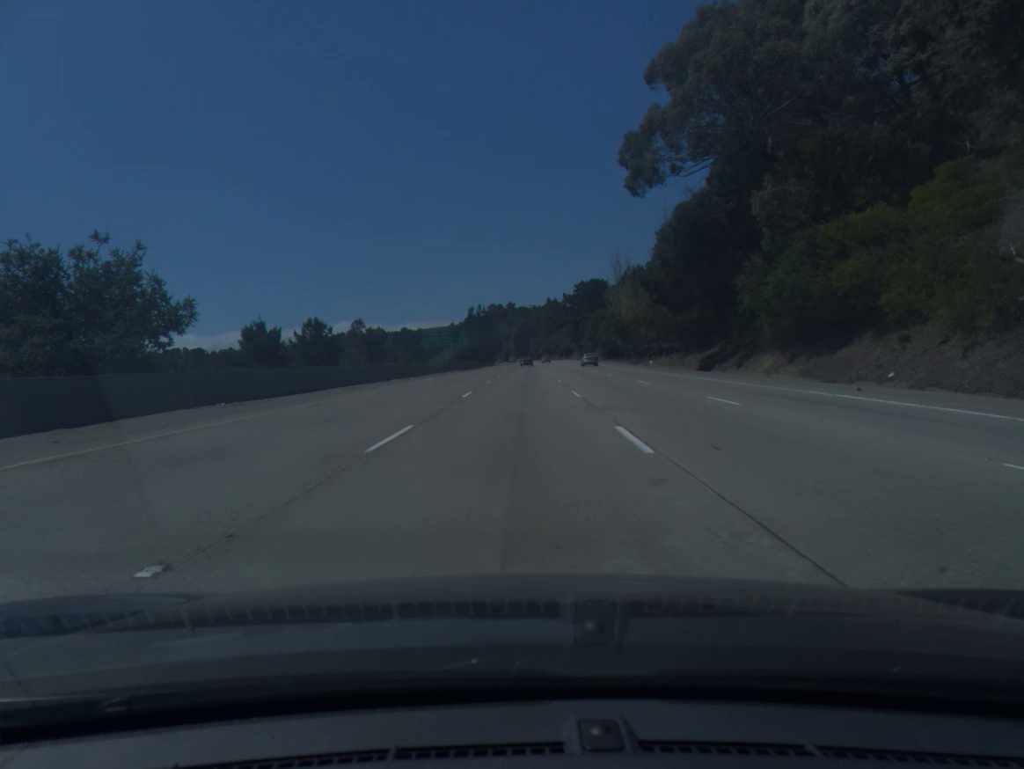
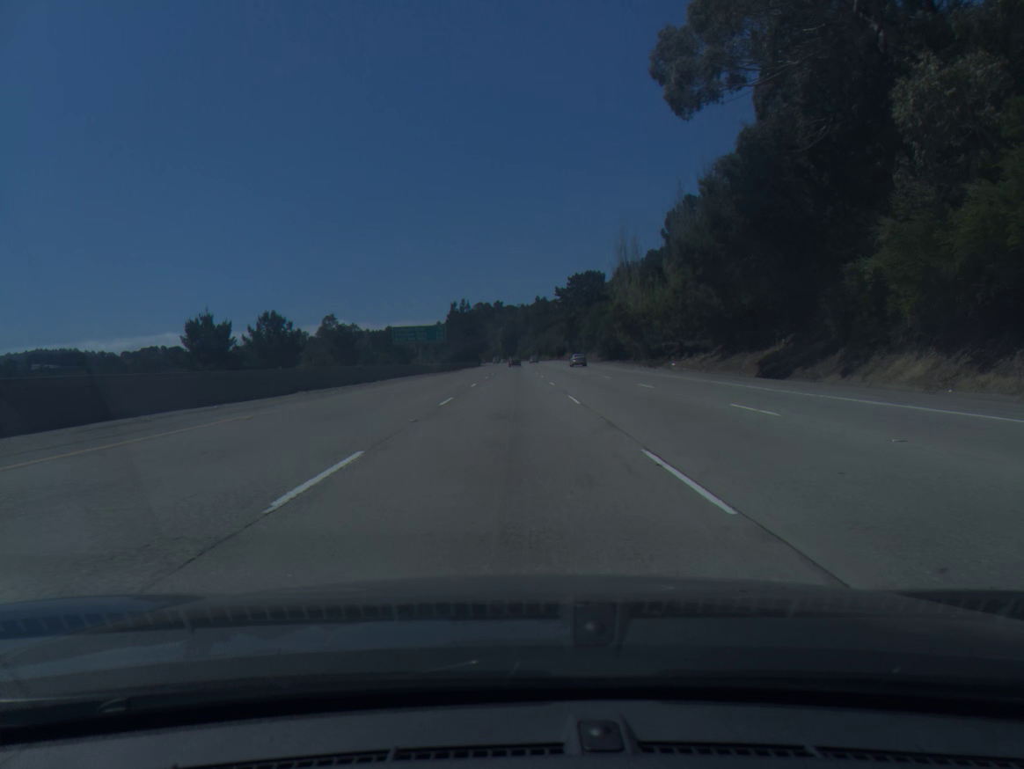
(+0.2, +18.3) m; +1°
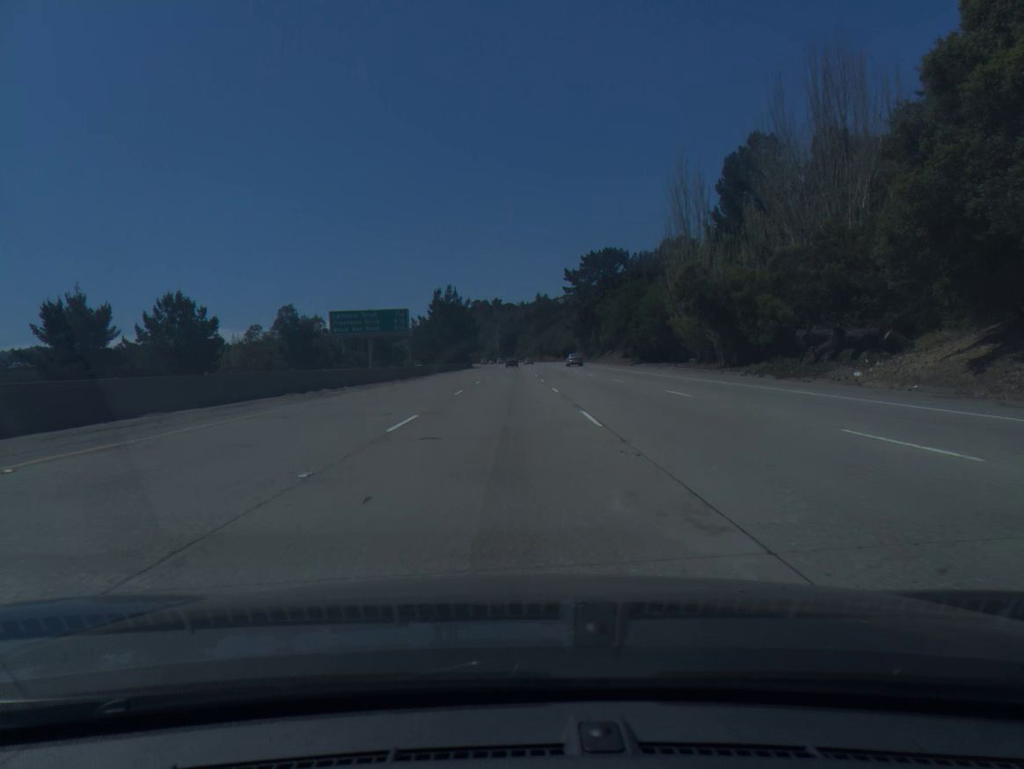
(+0.1, +36.5) m; 0°
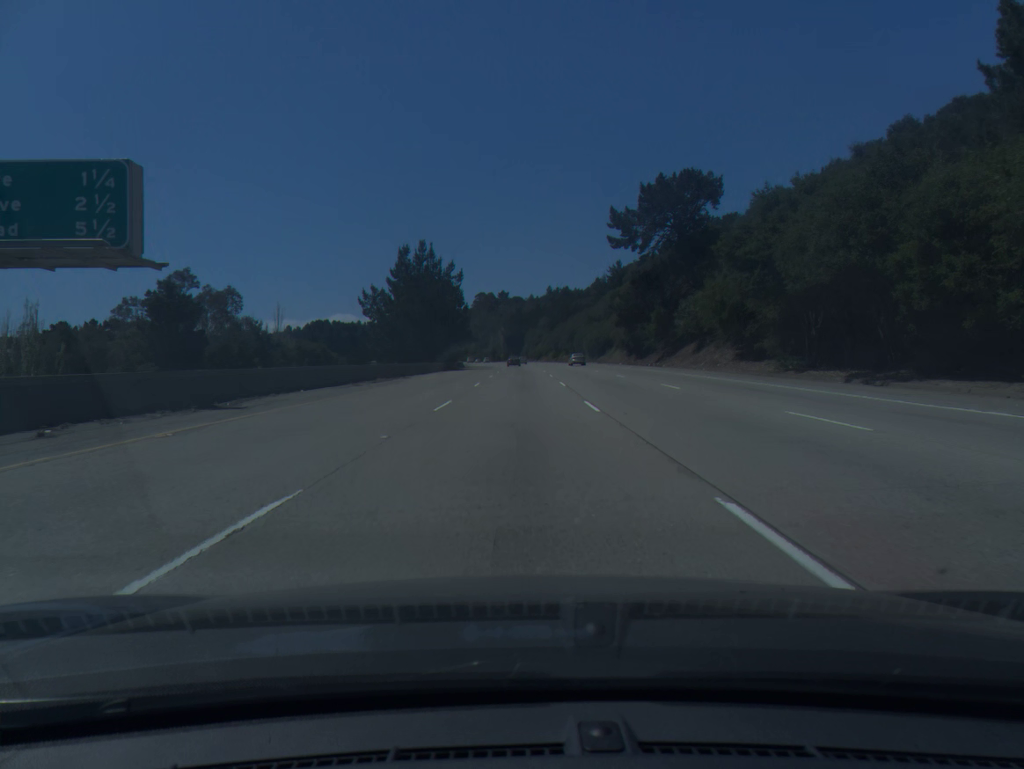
(-0.4, +54.7) m; -1°
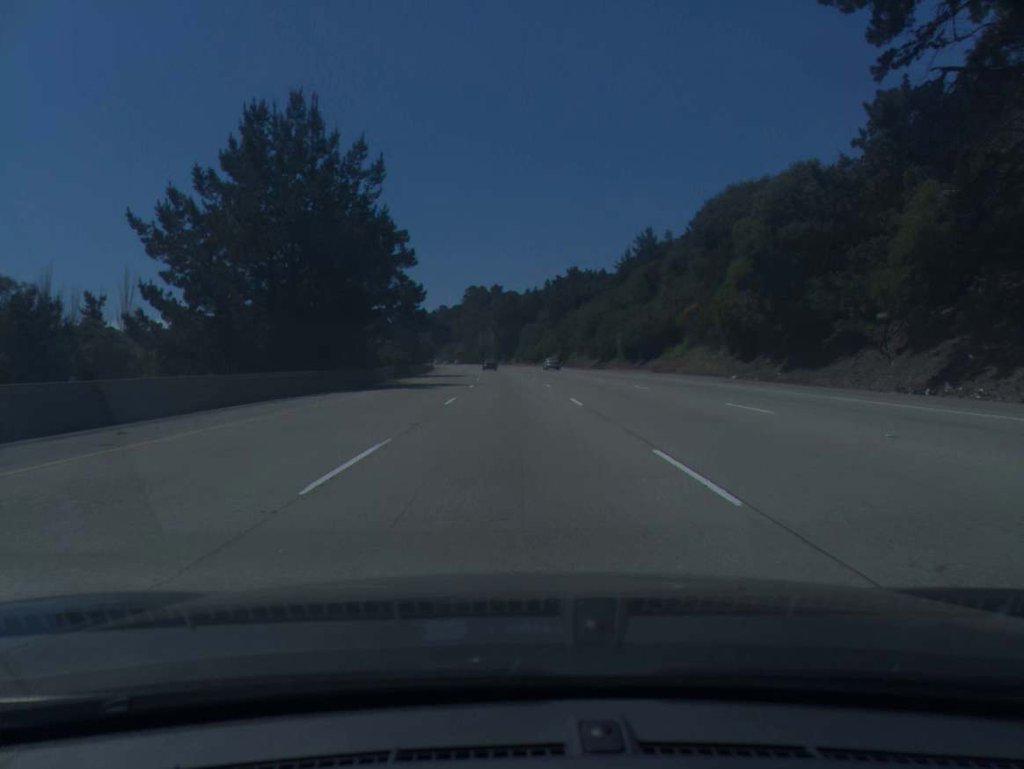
(+0.2, +54.8) m; 0°
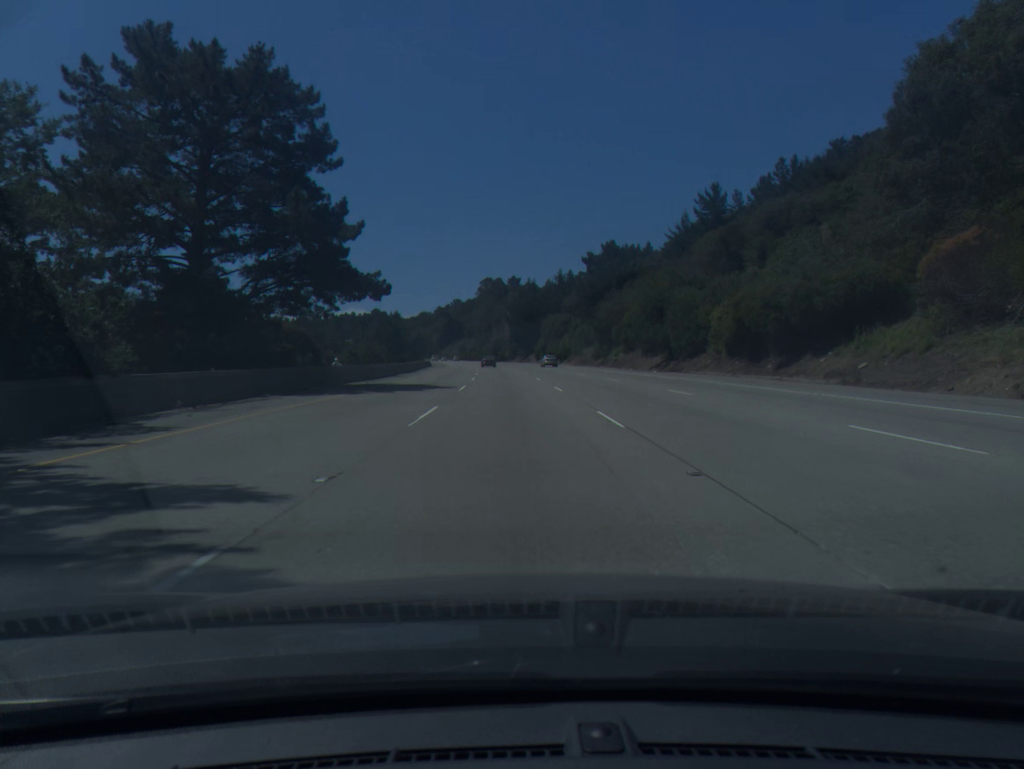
(-0.3, +36.6) m; -1°
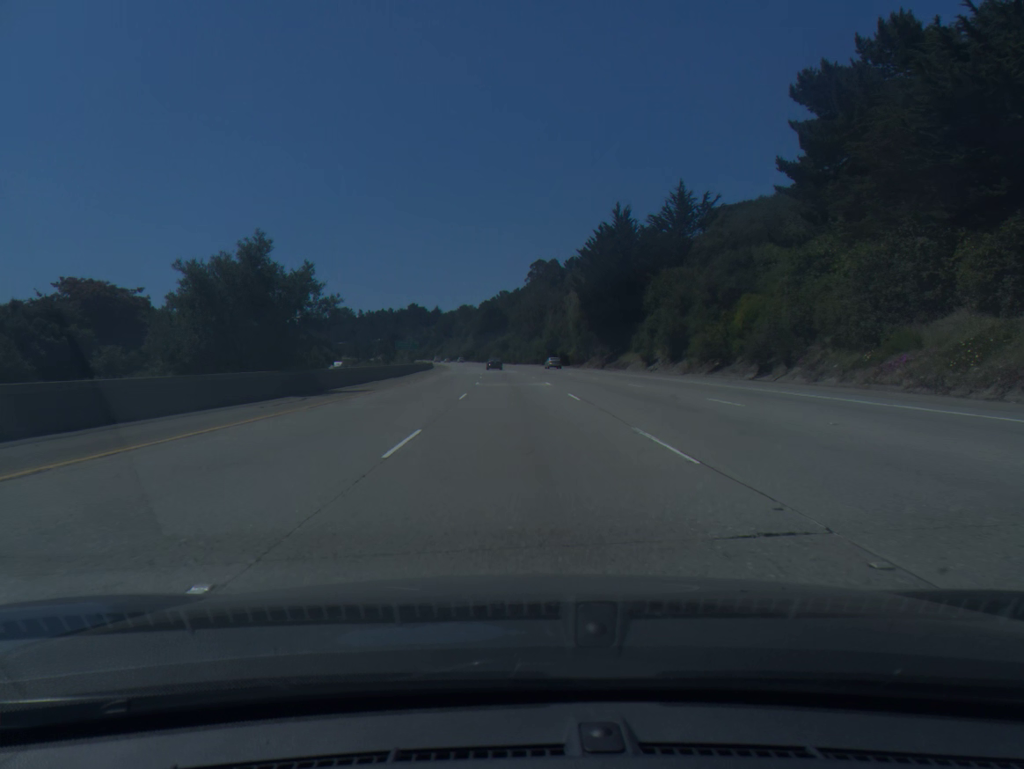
(-3.3, +91.4) m; -4°
